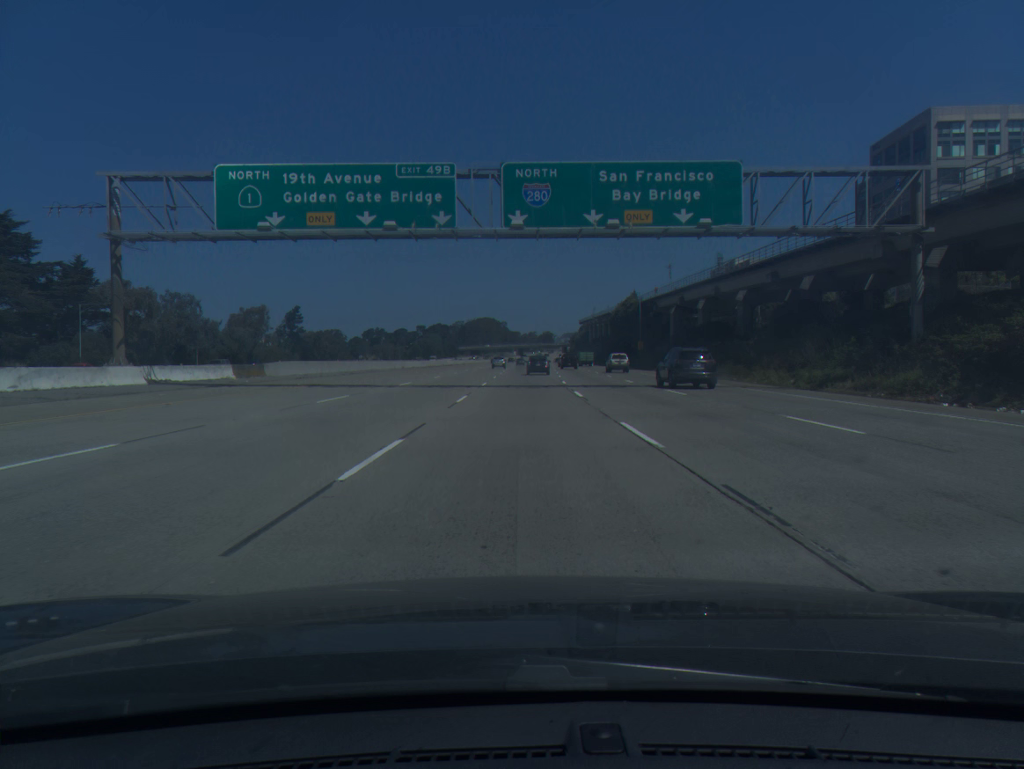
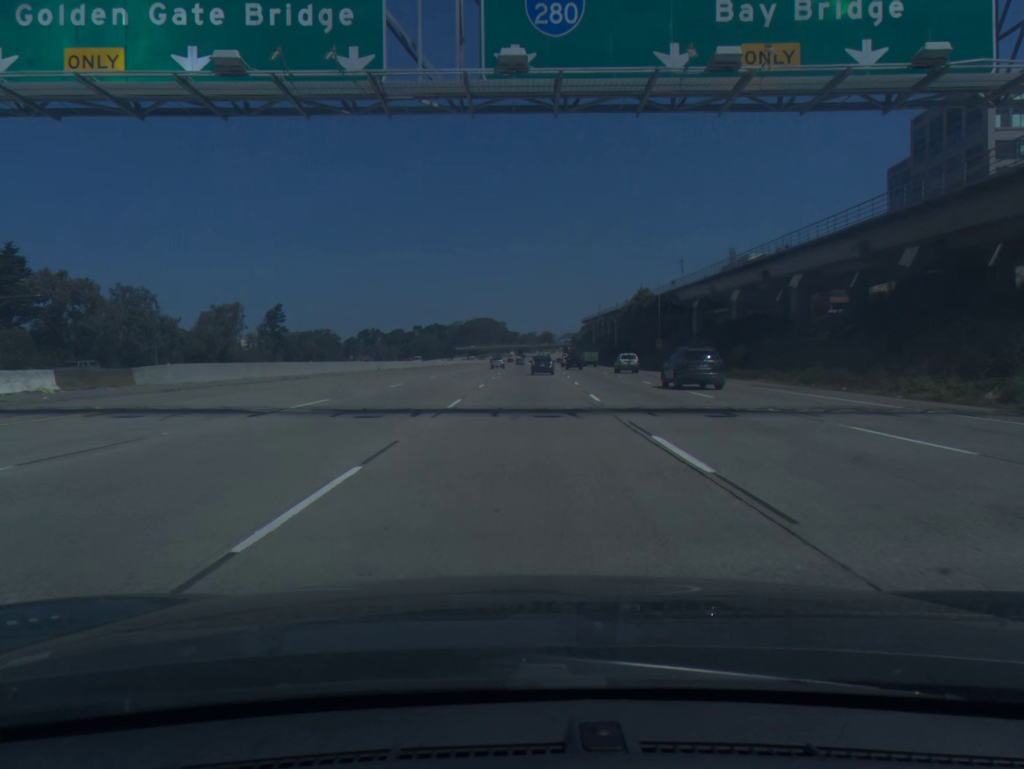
(0.0, +17.1) m; 0°
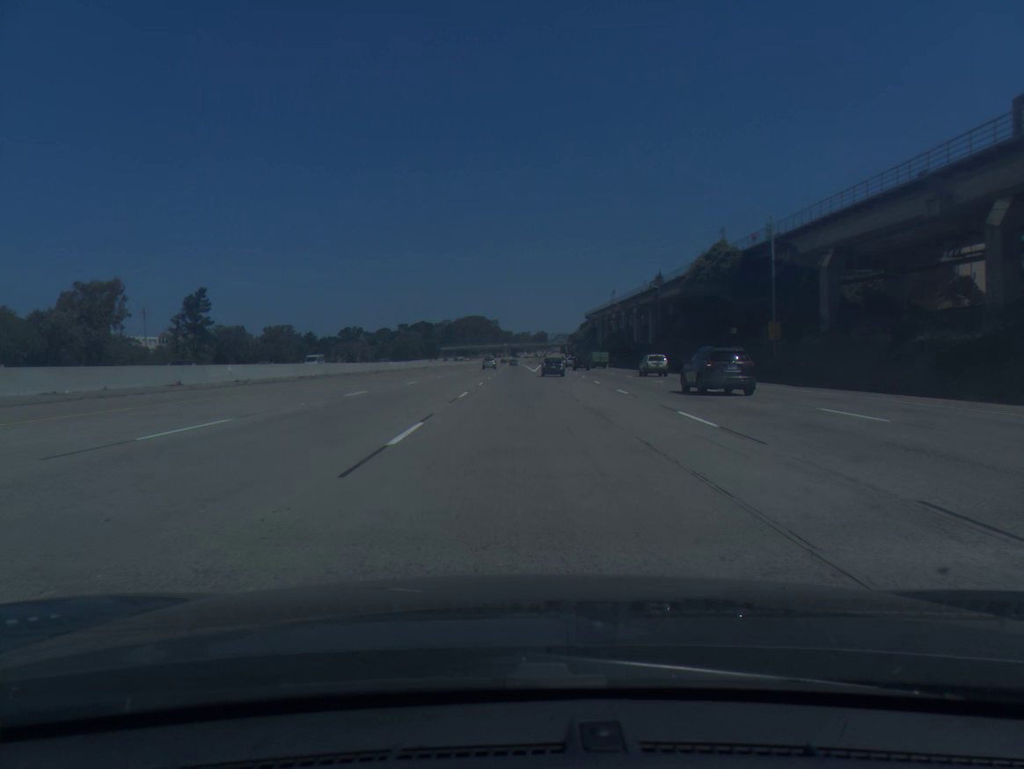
(+0.1, +51.1) m; 0°
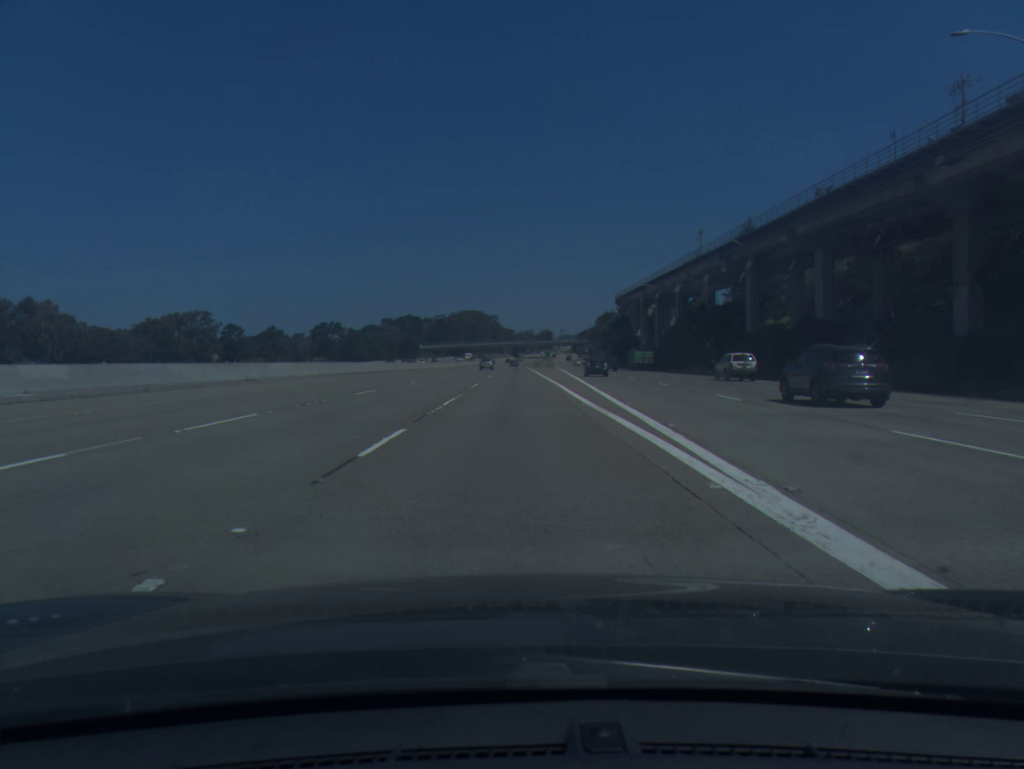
(-0.3, +86.3) m; 0°
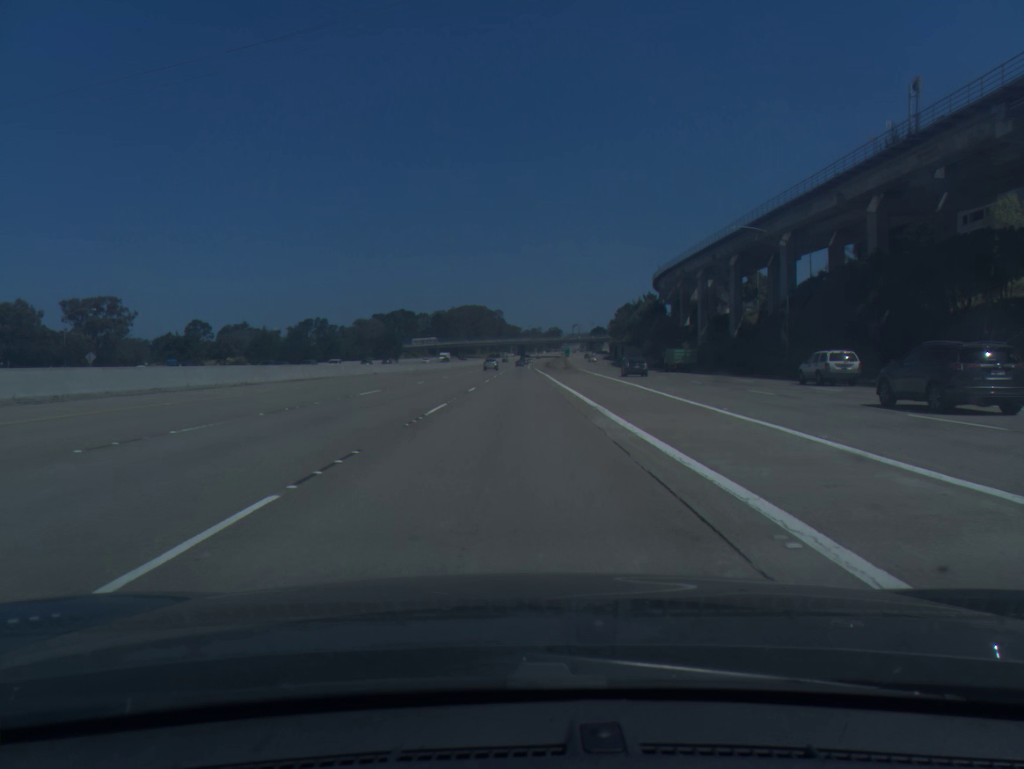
(+0.1, +53.4) m; 0°
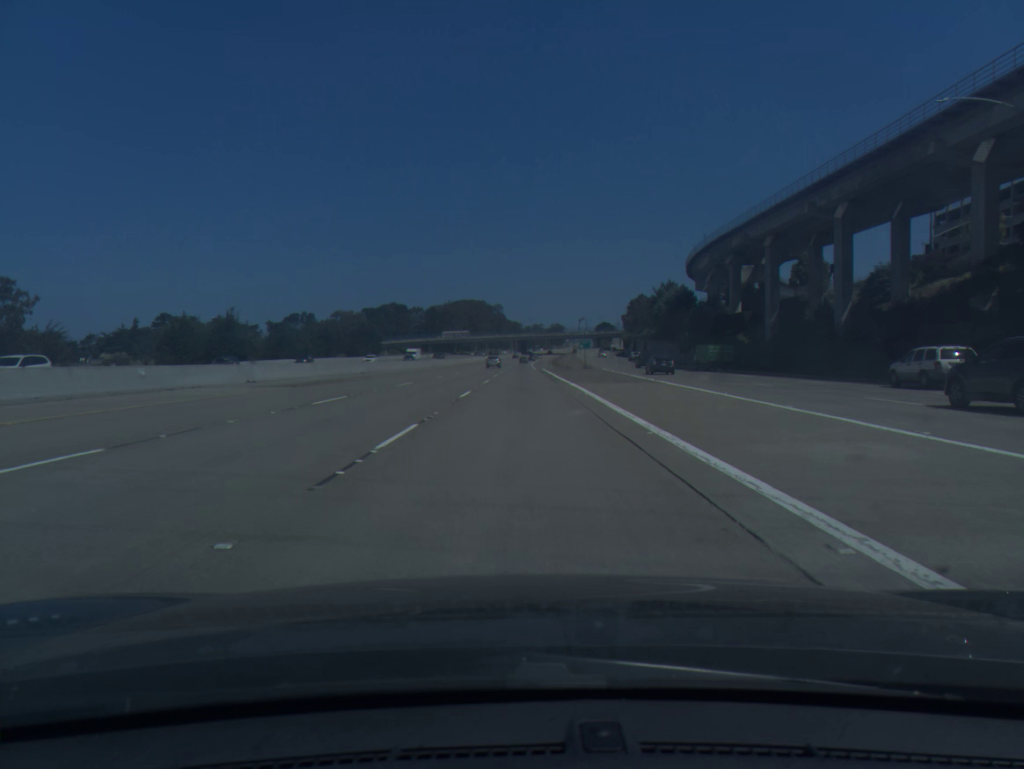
(-0.1, +36.2) m; 0°
